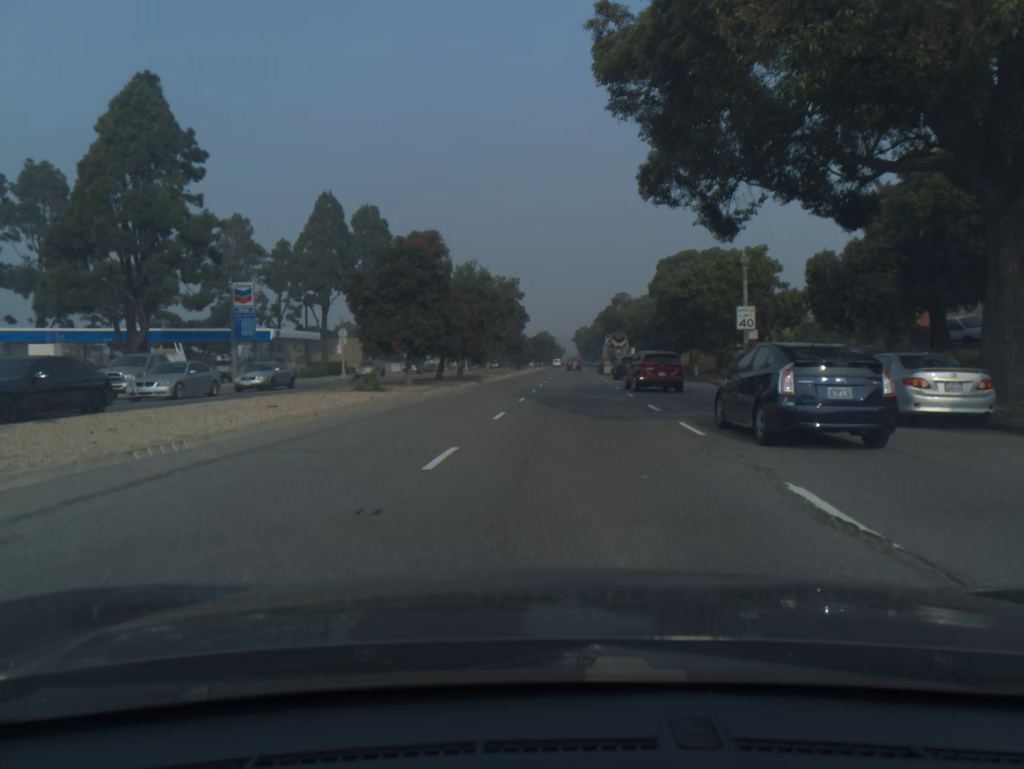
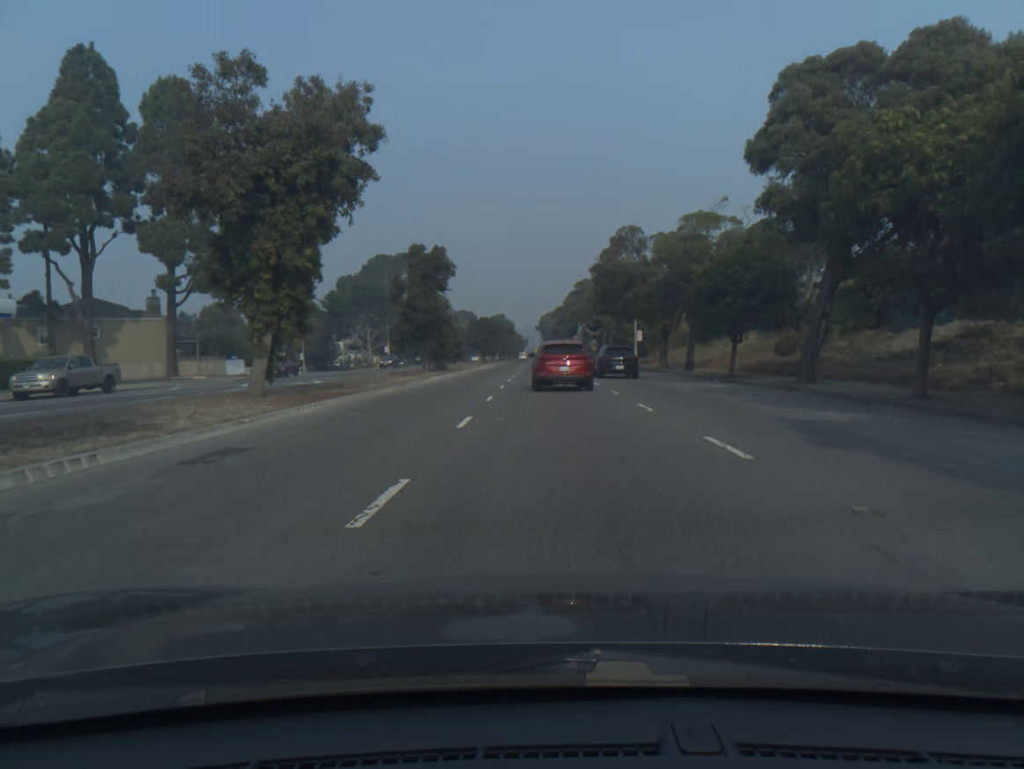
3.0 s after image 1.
(+1.6, +47.1) m; +3°
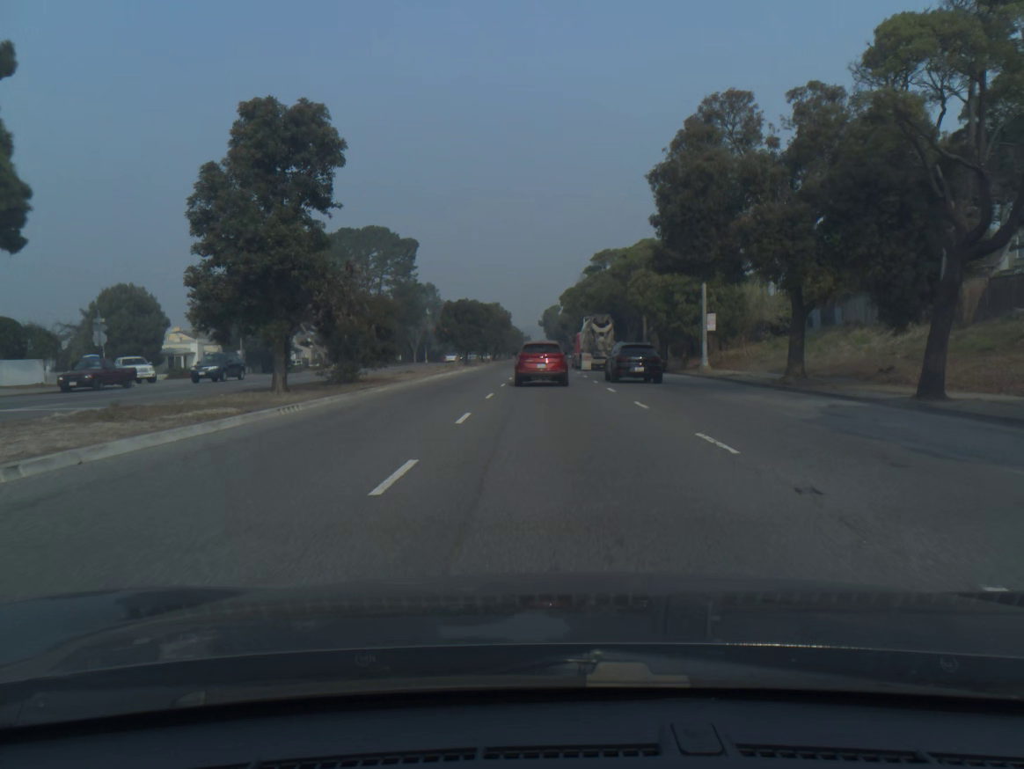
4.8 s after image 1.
(-0.1, +28.7) m; 0°
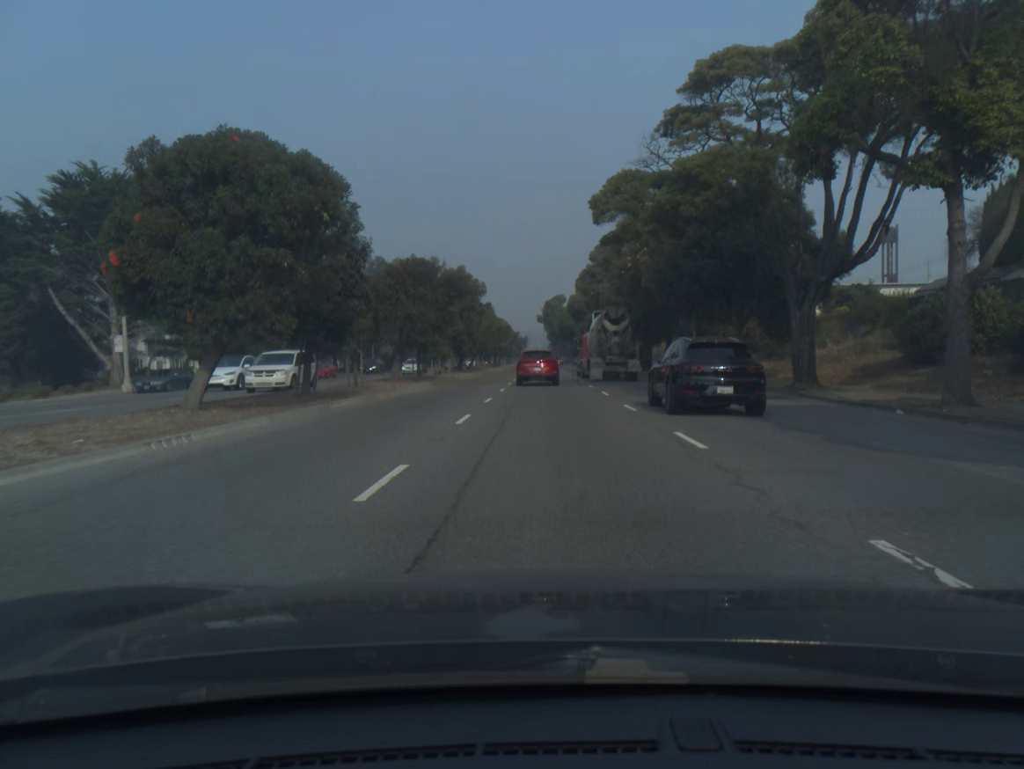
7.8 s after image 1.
(+0.1, +50.7) m; 0°
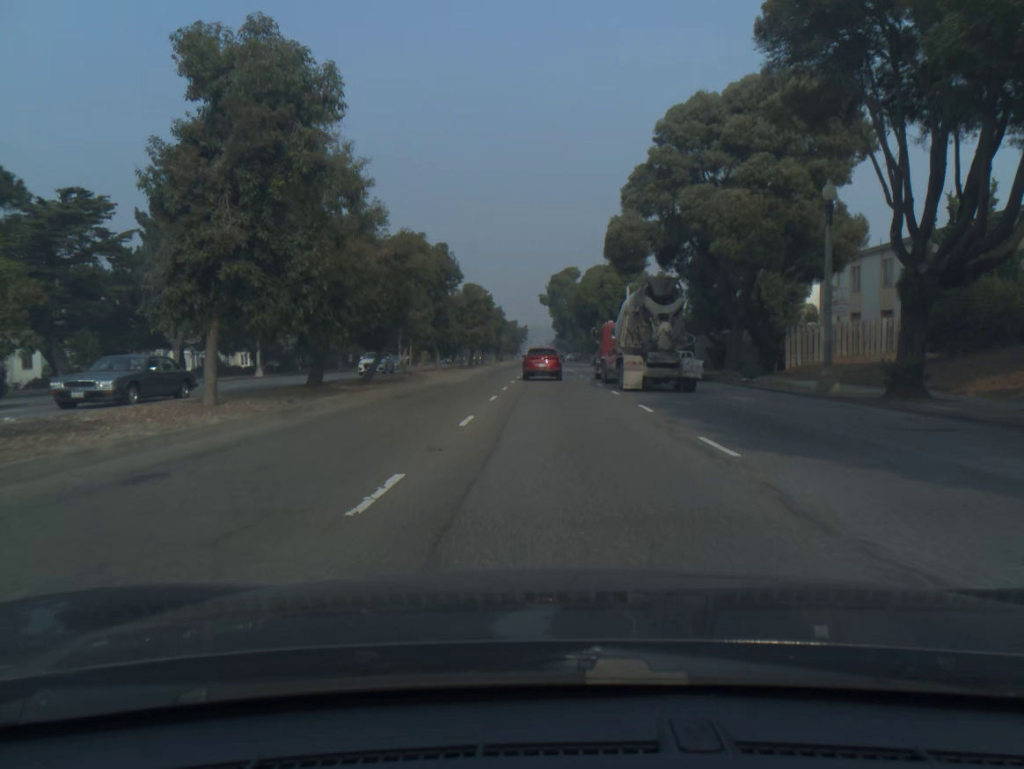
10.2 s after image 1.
(-0.2, +45.4) m; 0°
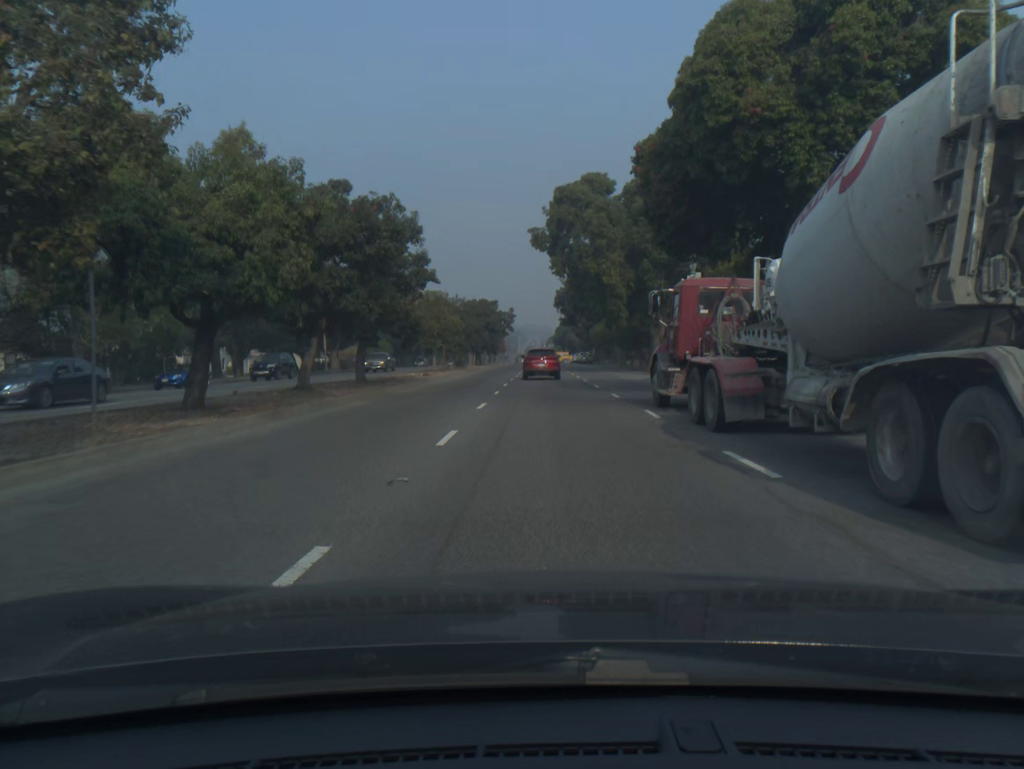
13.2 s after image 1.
(+0.1, +60.4) m; 0°
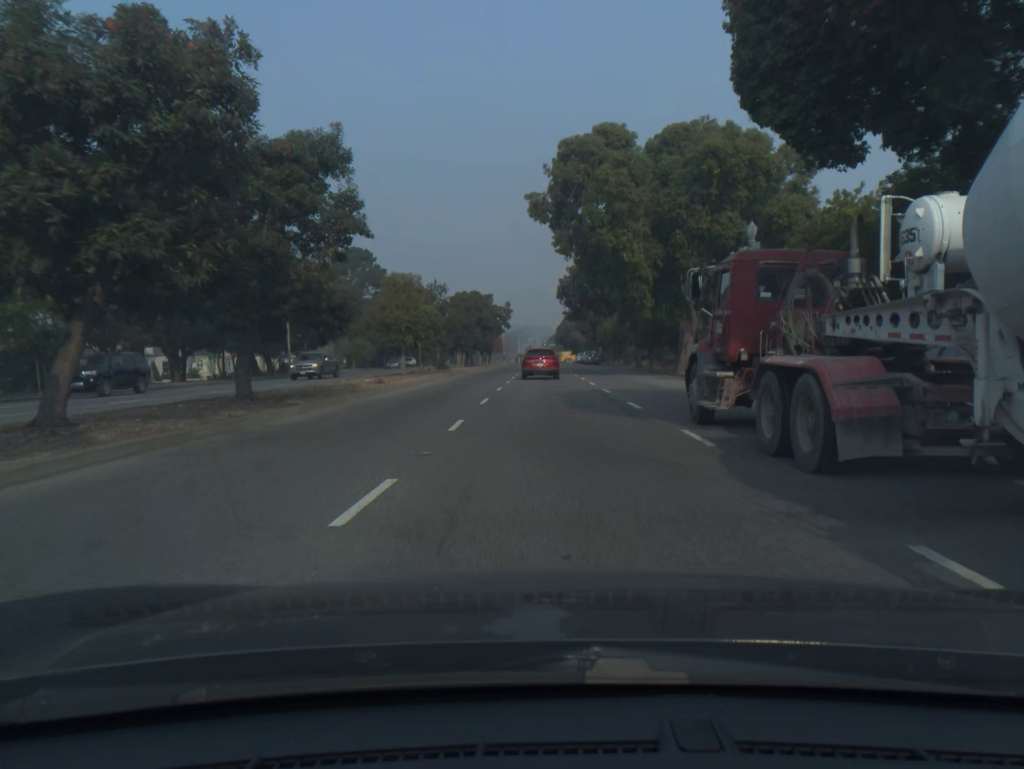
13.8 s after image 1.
(0.0, +12.3) m; 0°
